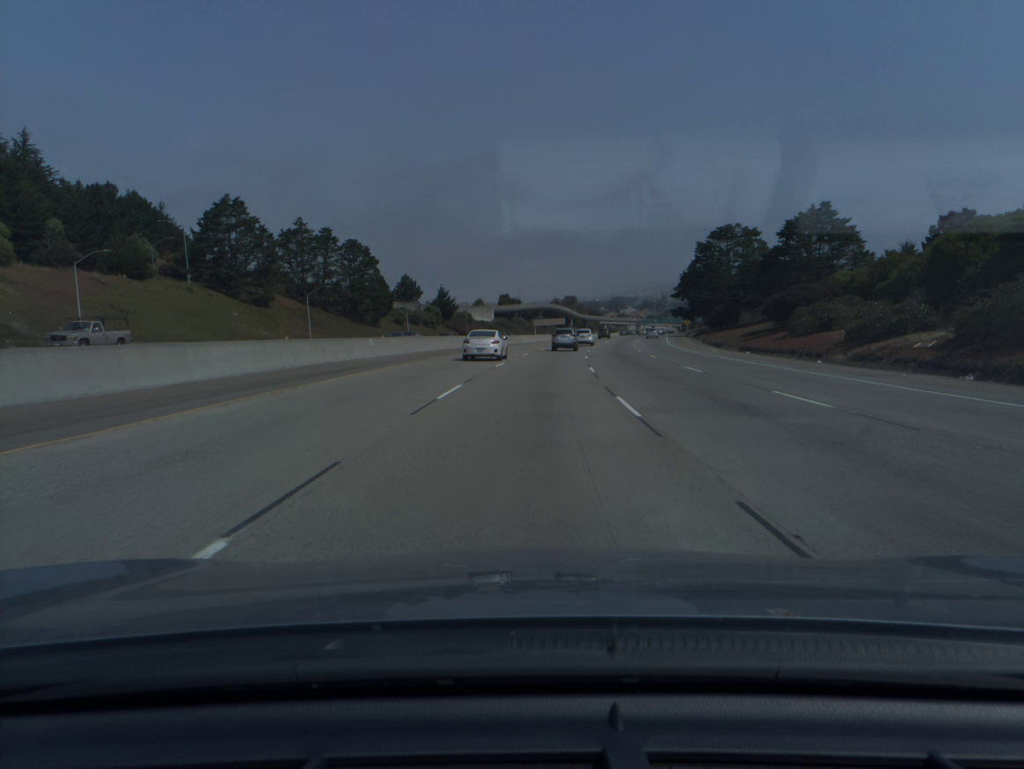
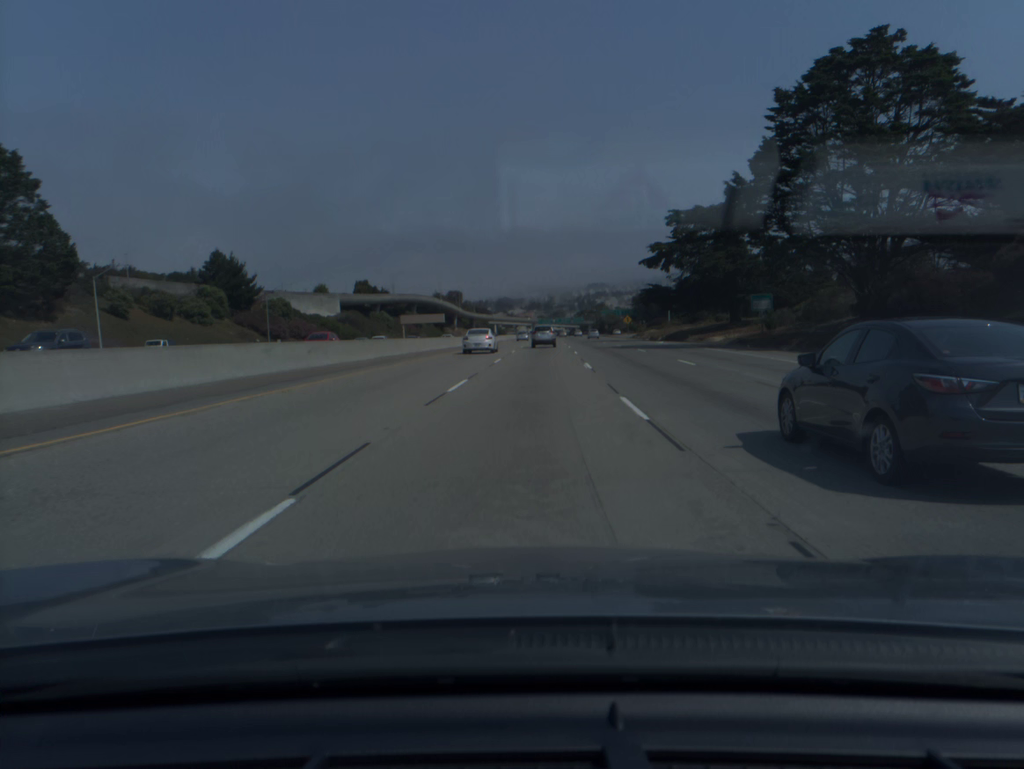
(+6.3, +86.3) m; +8°
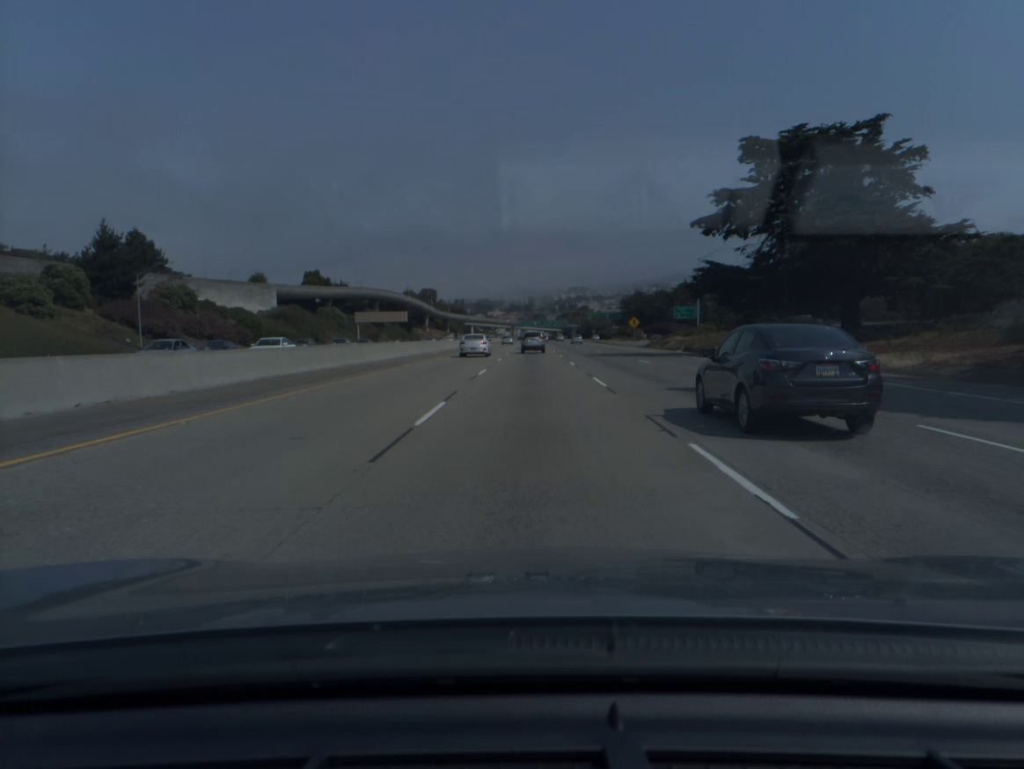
(+0.5, +34.6) m; +1°
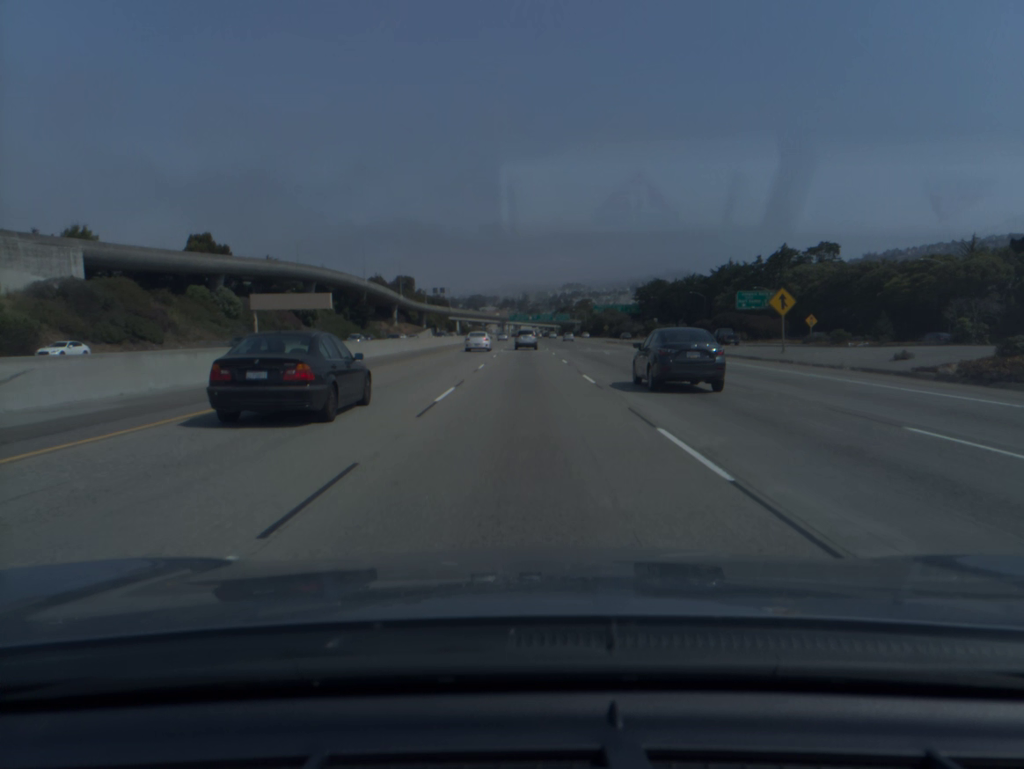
(+0.6, +69.8) m; +1°
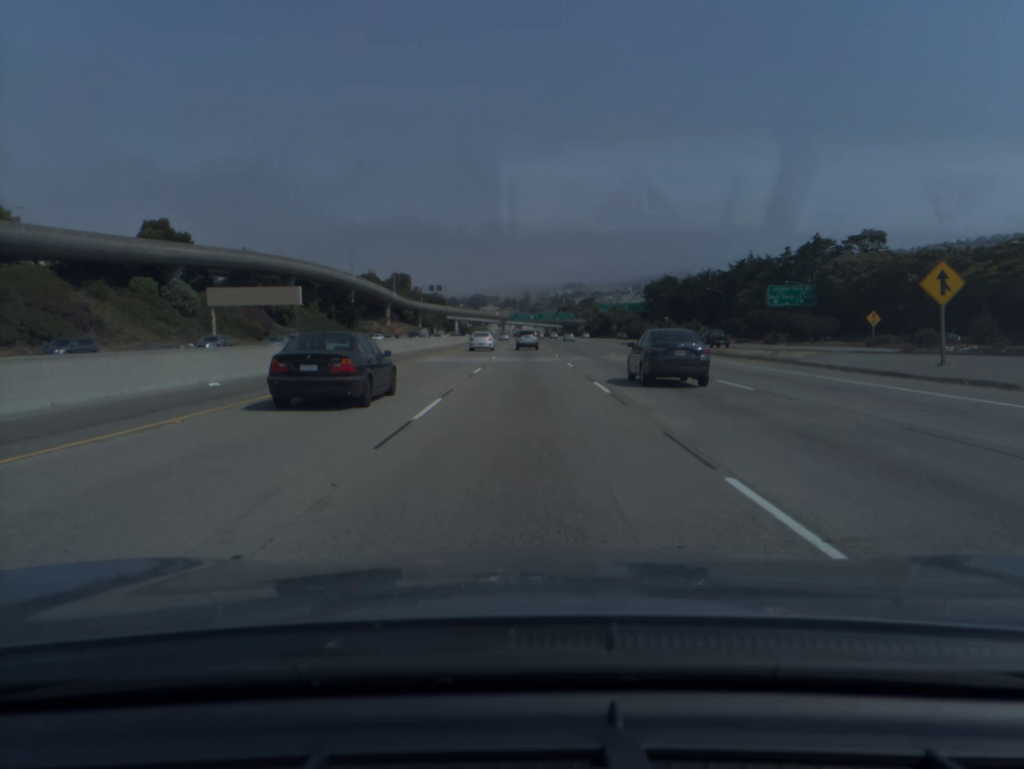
(0.0, +17.7) m; 0°
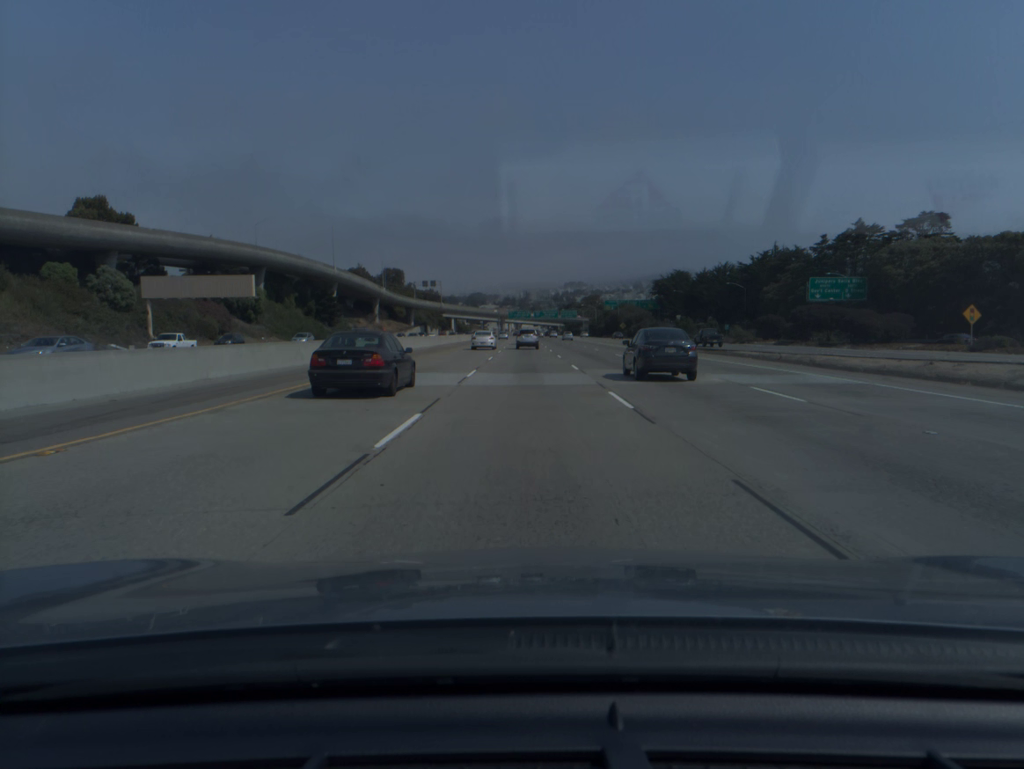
(0.0, +17.8) m; 0°
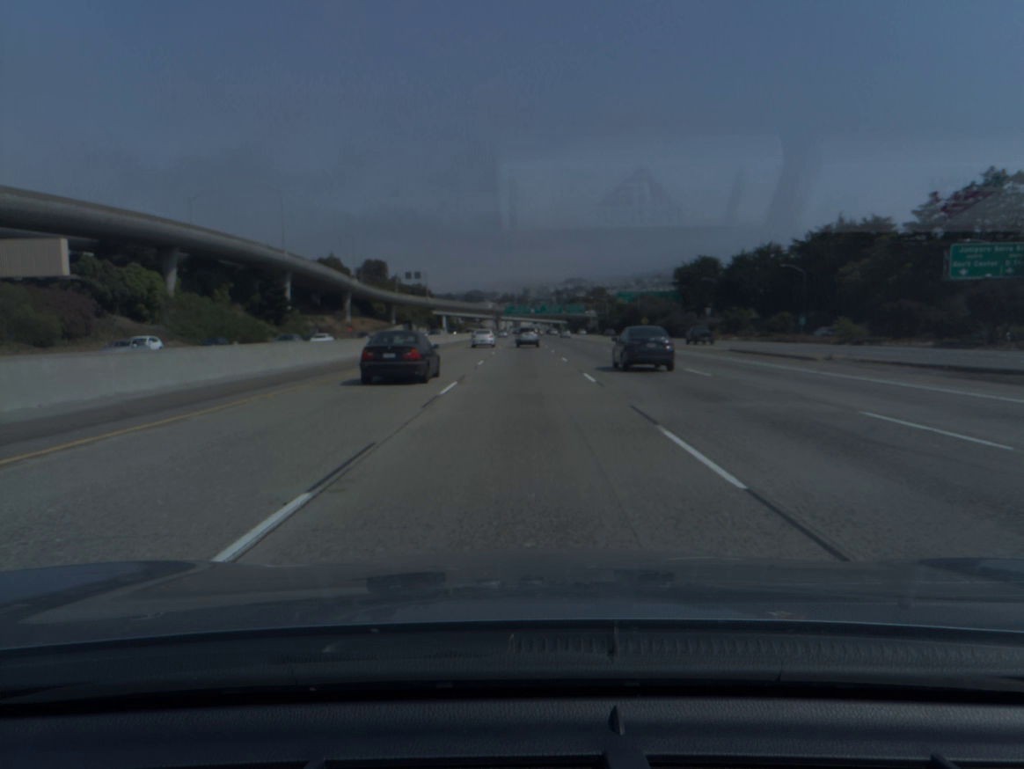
(+0.1, +35.8) m; 0°
